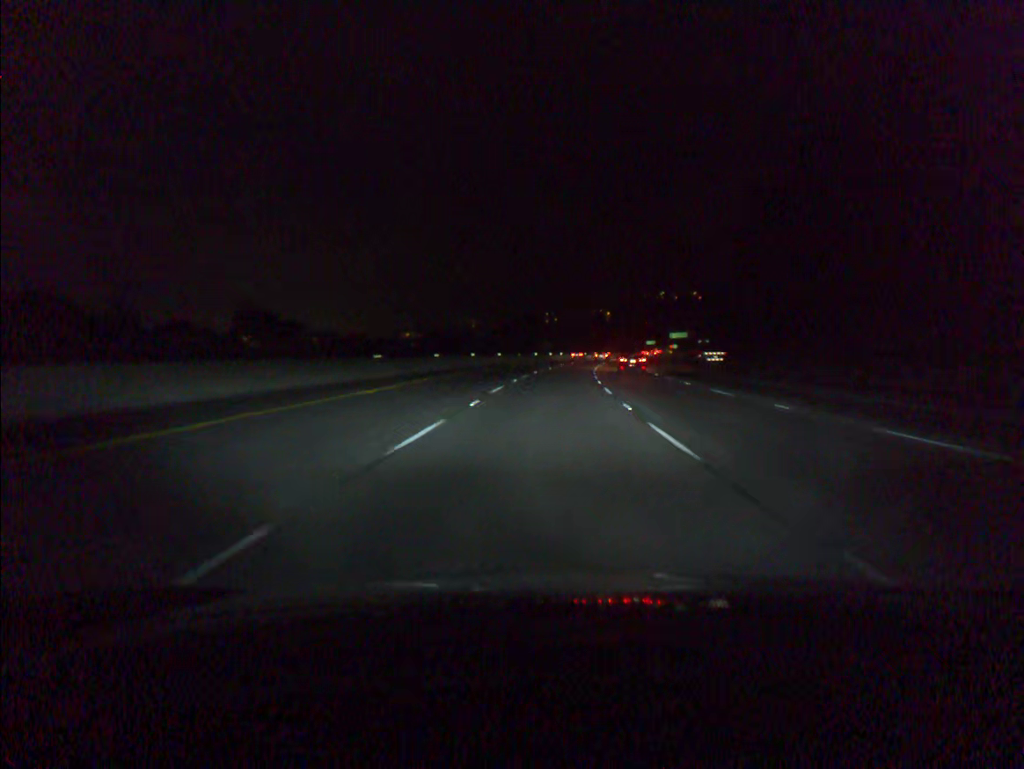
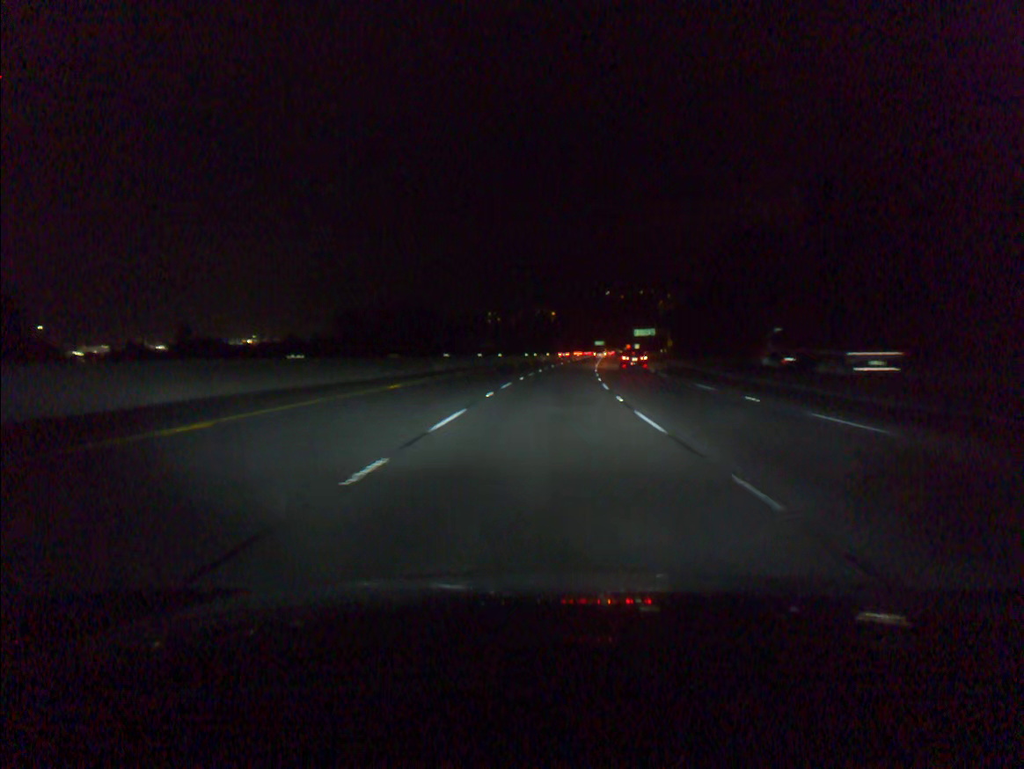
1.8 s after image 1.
(+2.0, +55.5) m; +4°
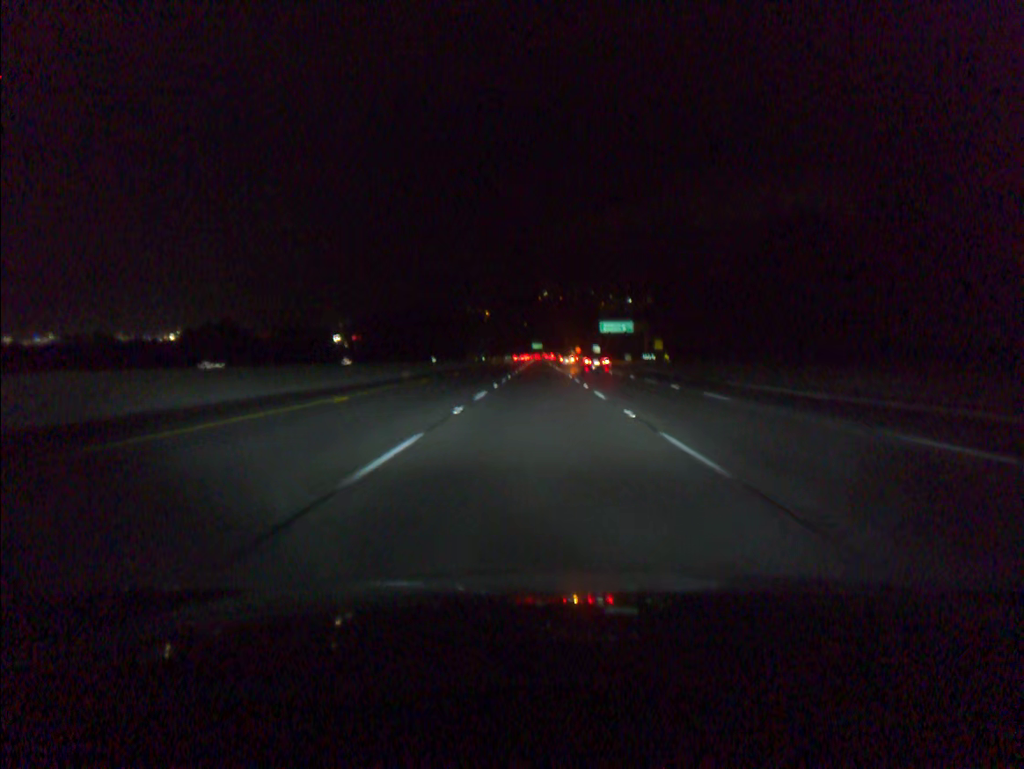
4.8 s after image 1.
(+5.0, +92.3) m; +5°
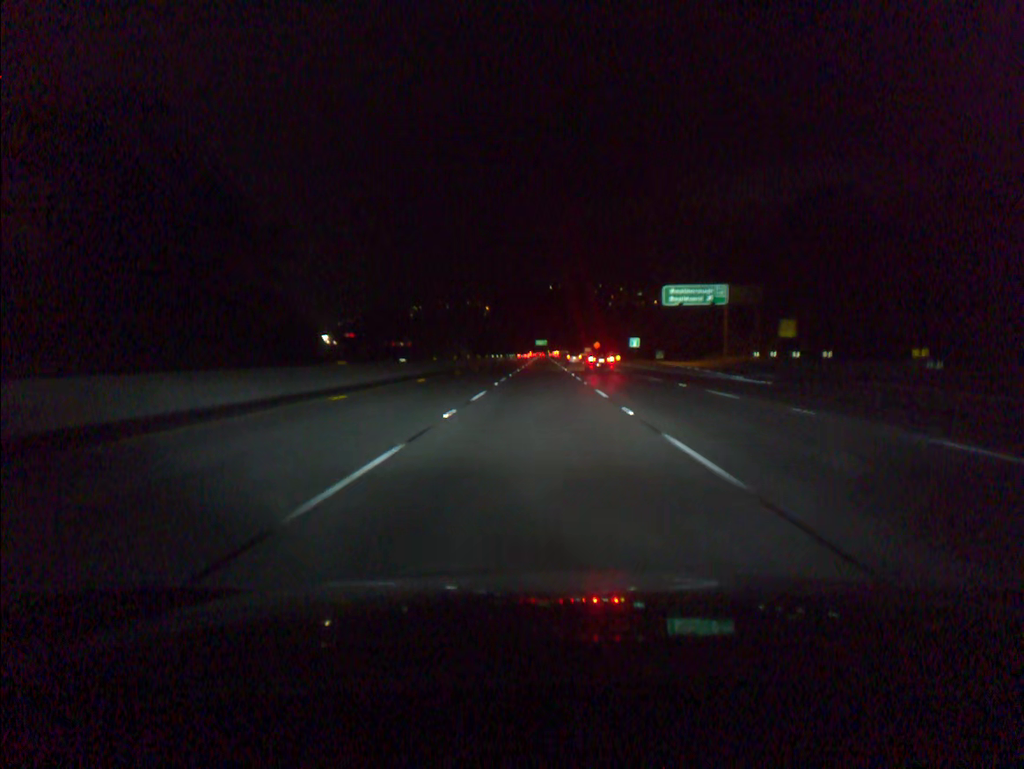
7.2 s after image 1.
(0.0, +74.0) m; 0°
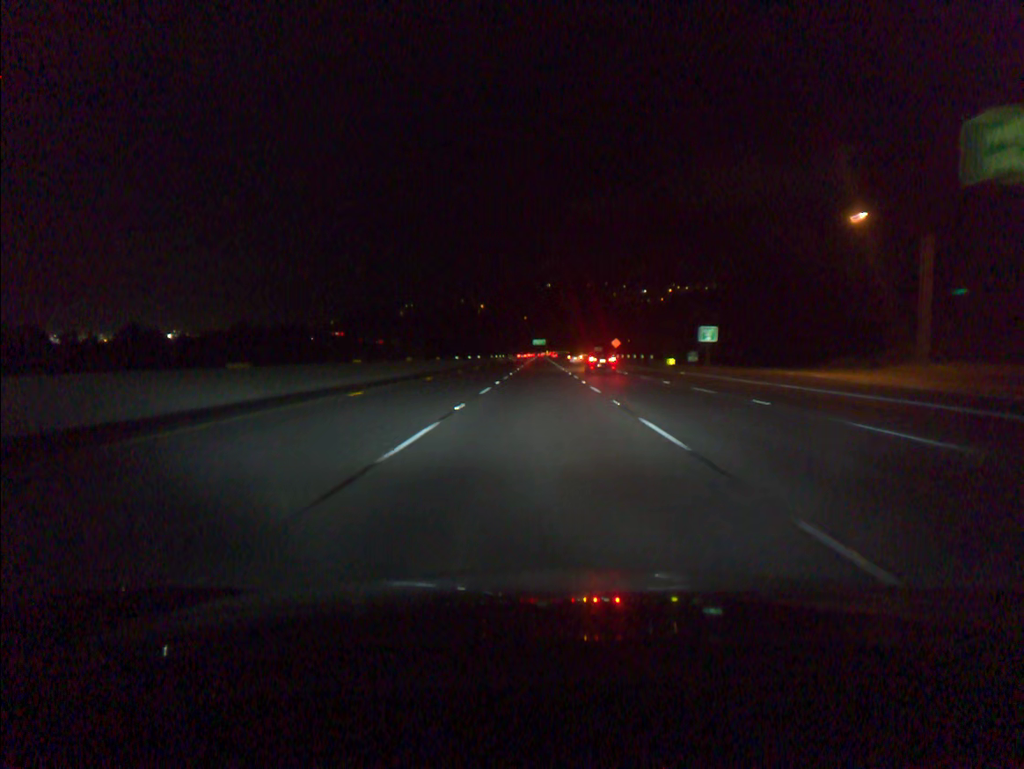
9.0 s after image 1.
(+0.1, +55.6) m; 0°
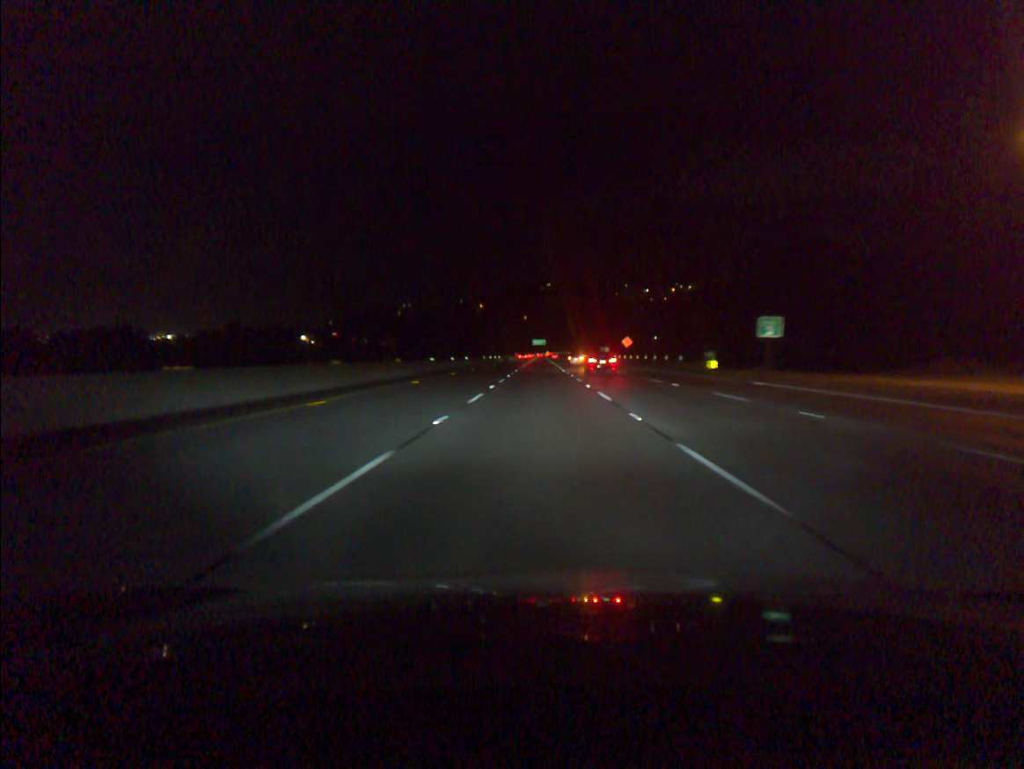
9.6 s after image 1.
(0.0, +18.5) m; 0°
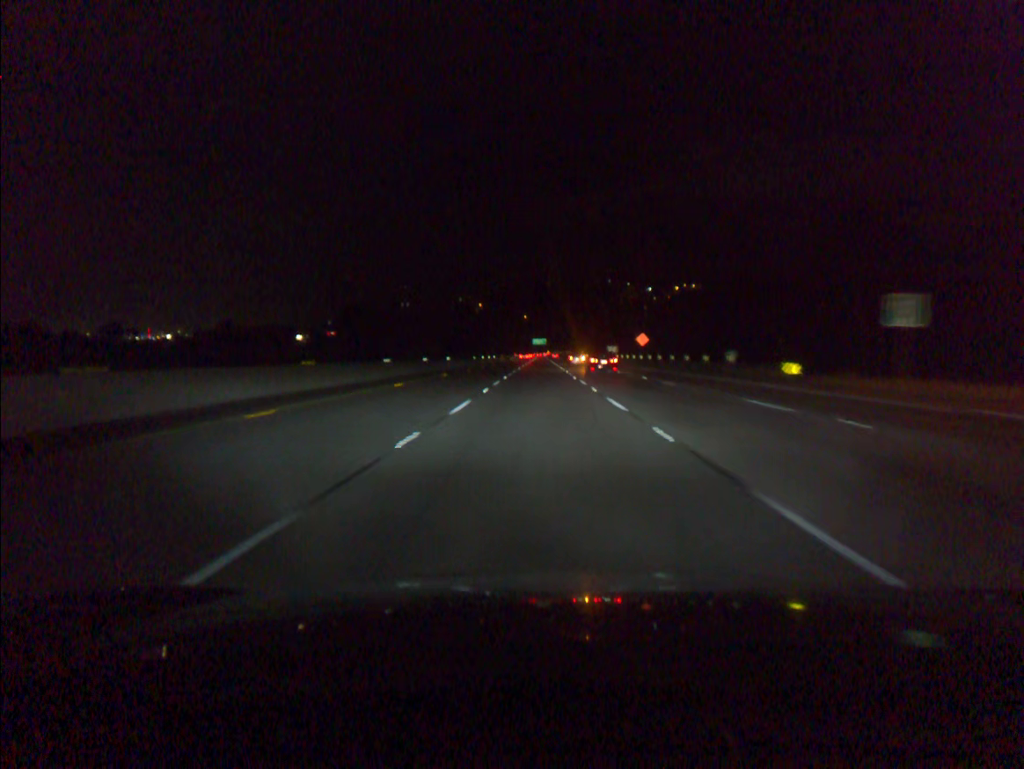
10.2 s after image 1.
(0.0, +18.5) m; 0°
